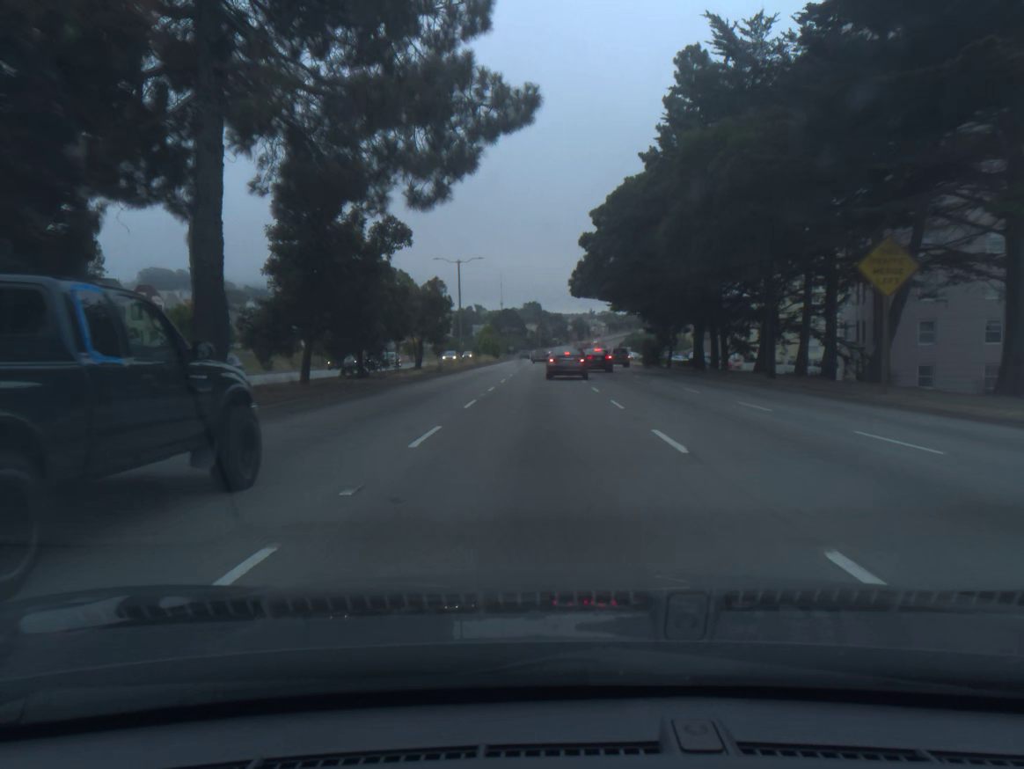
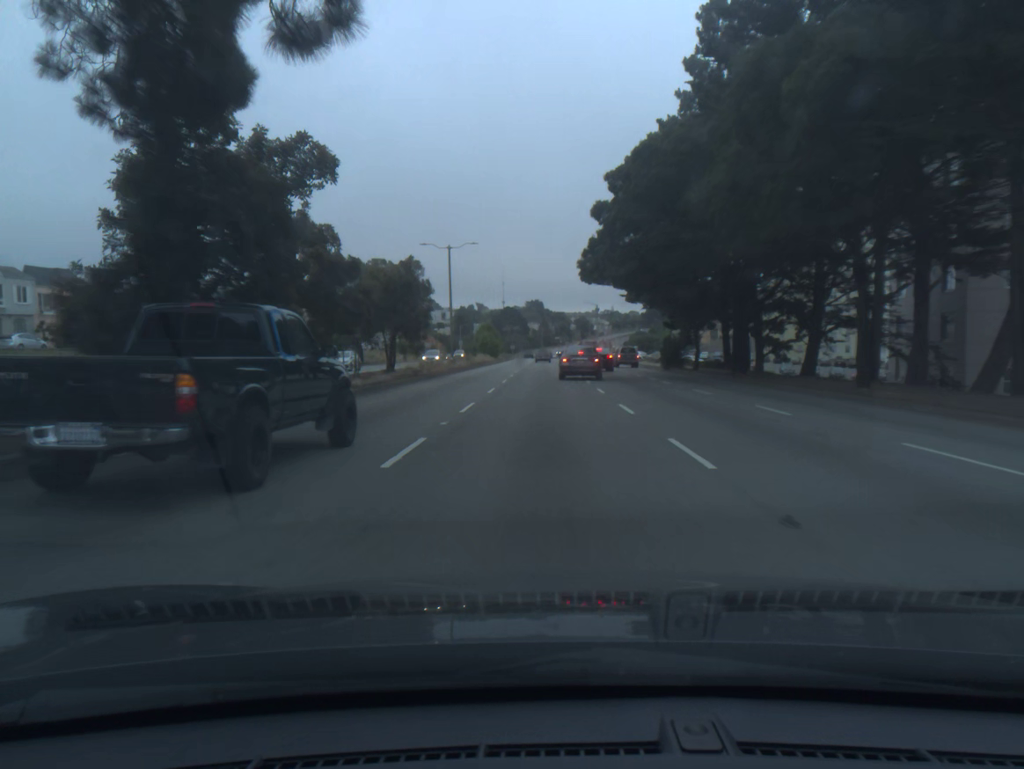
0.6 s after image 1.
(0.0, +8.7) m; 0°
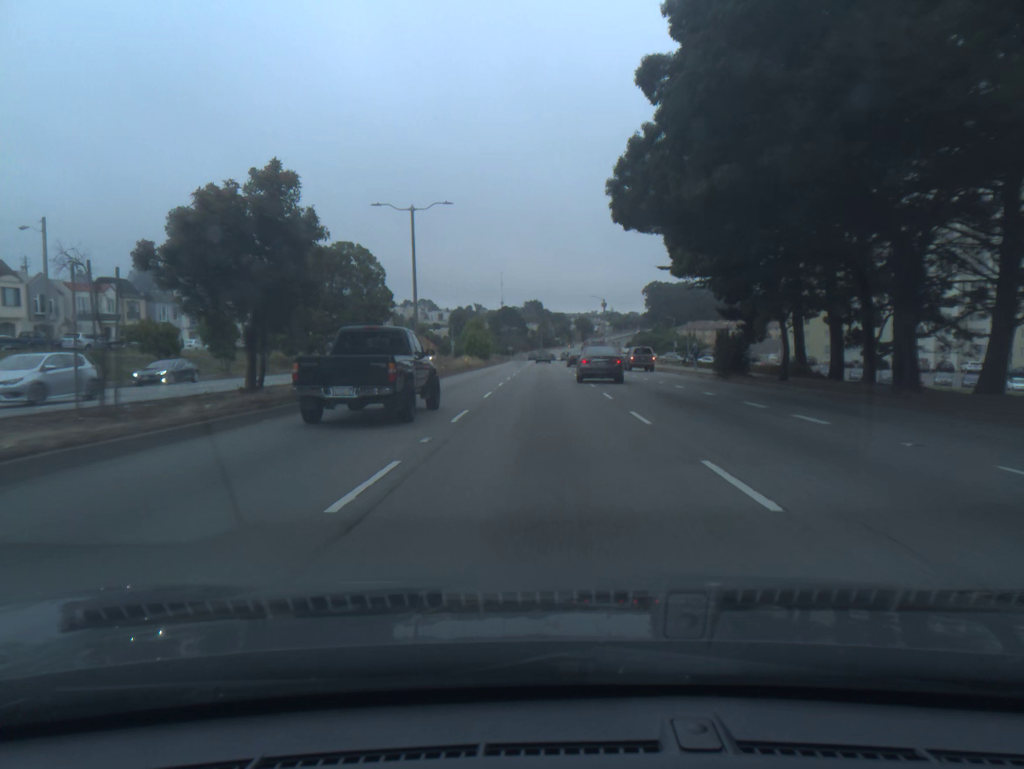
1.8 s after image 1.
(0.0, +17.0) m; 0°
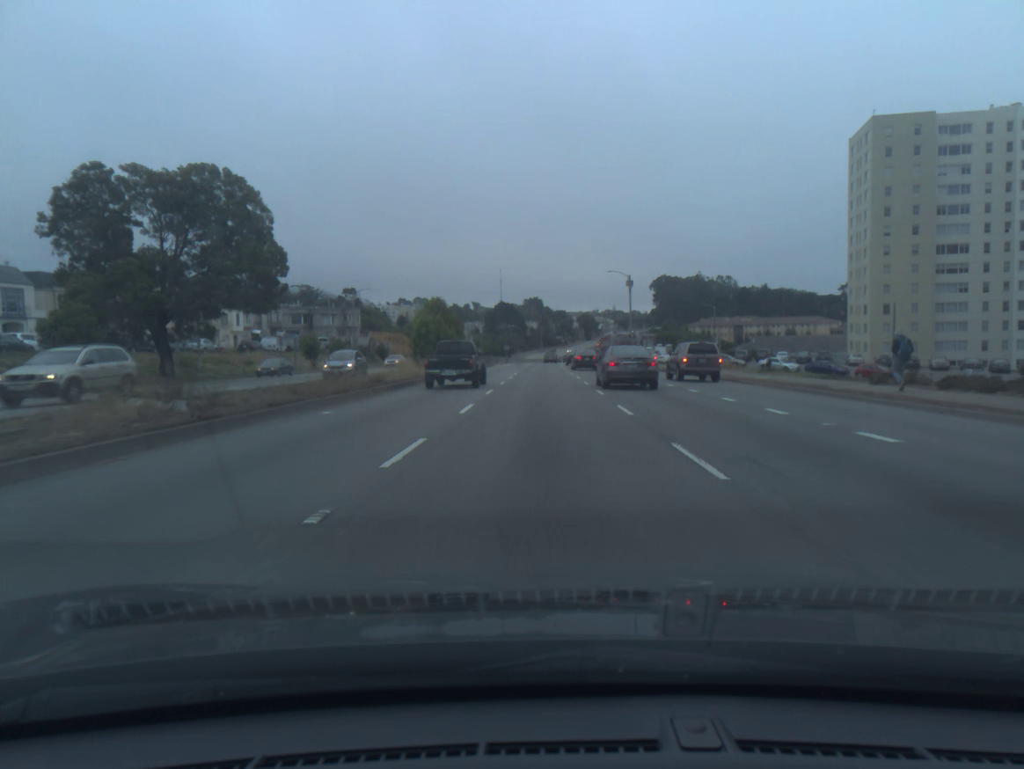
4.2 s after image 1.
(0.0, +34.9) m; 0°
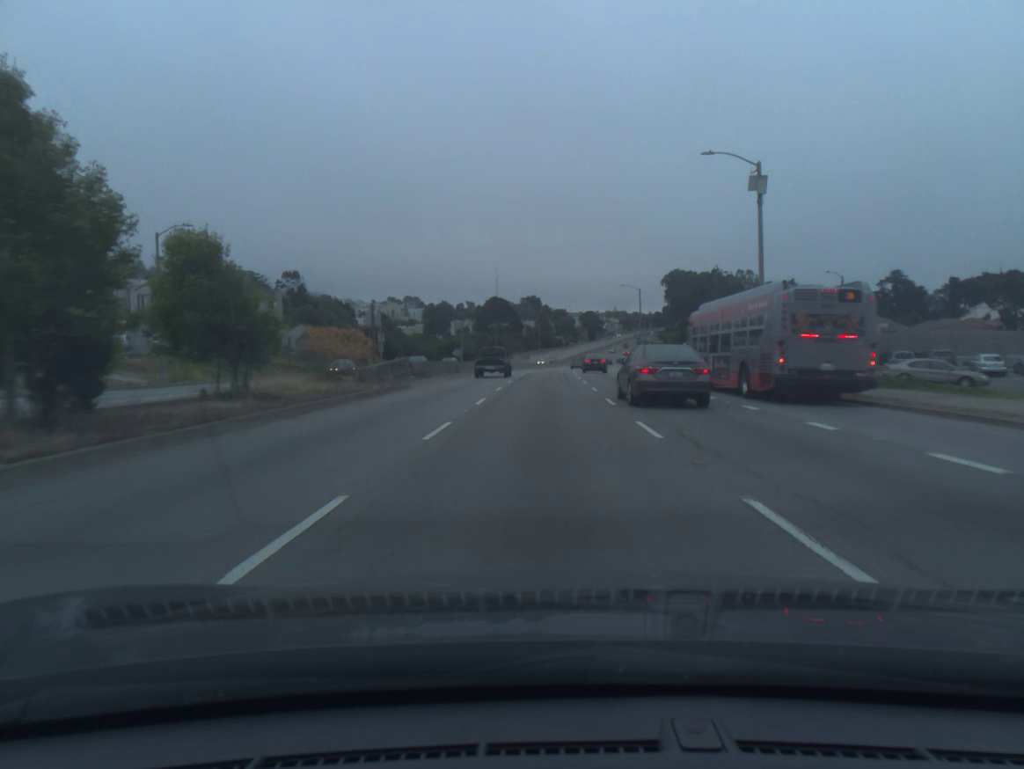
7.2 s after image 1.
(-0.1, +48.4) m; 0°
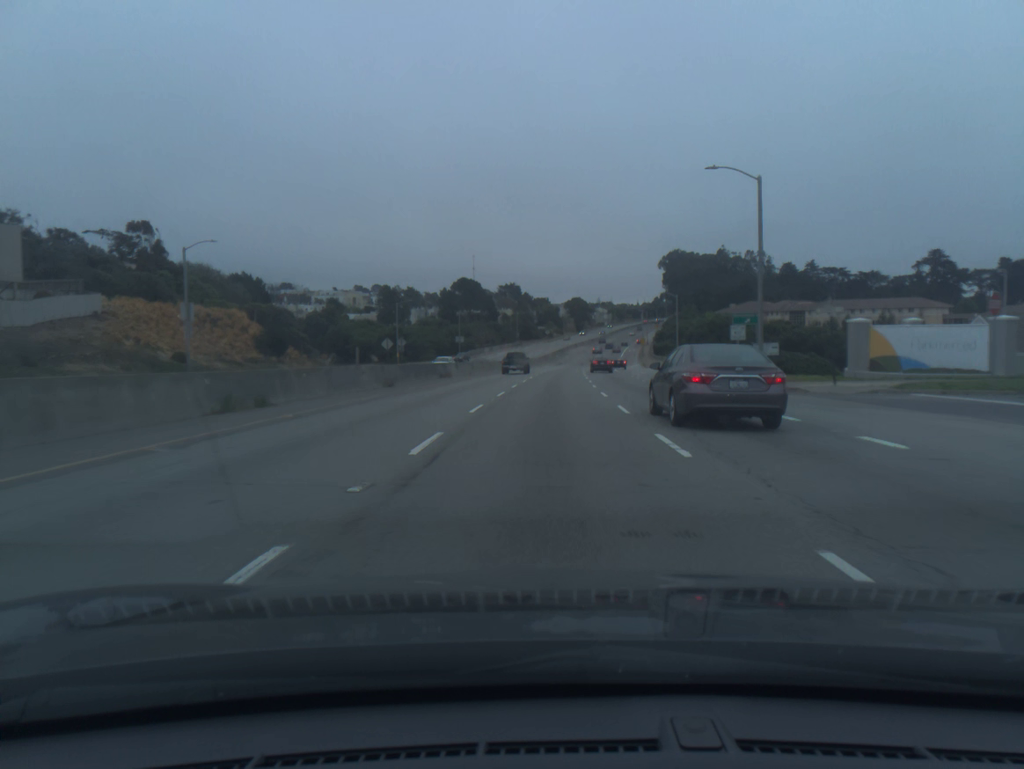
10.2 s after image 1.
(+0.4, +53.7) m; +1°
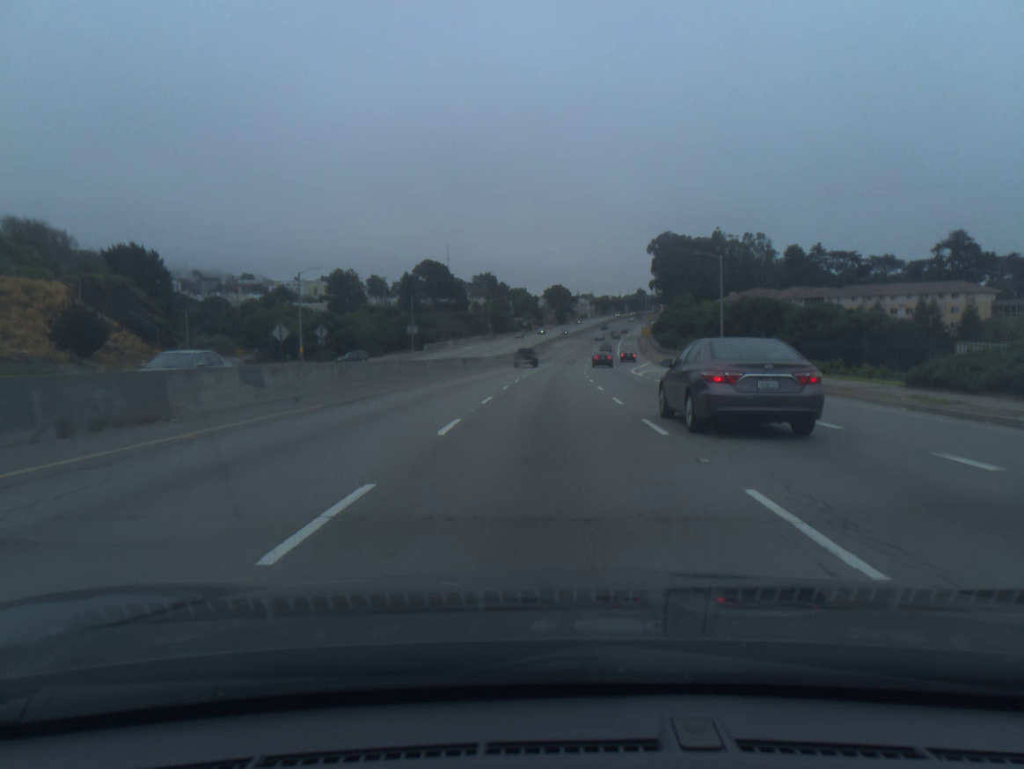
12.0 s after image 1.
(+0.4, +34.7) m; +2°
